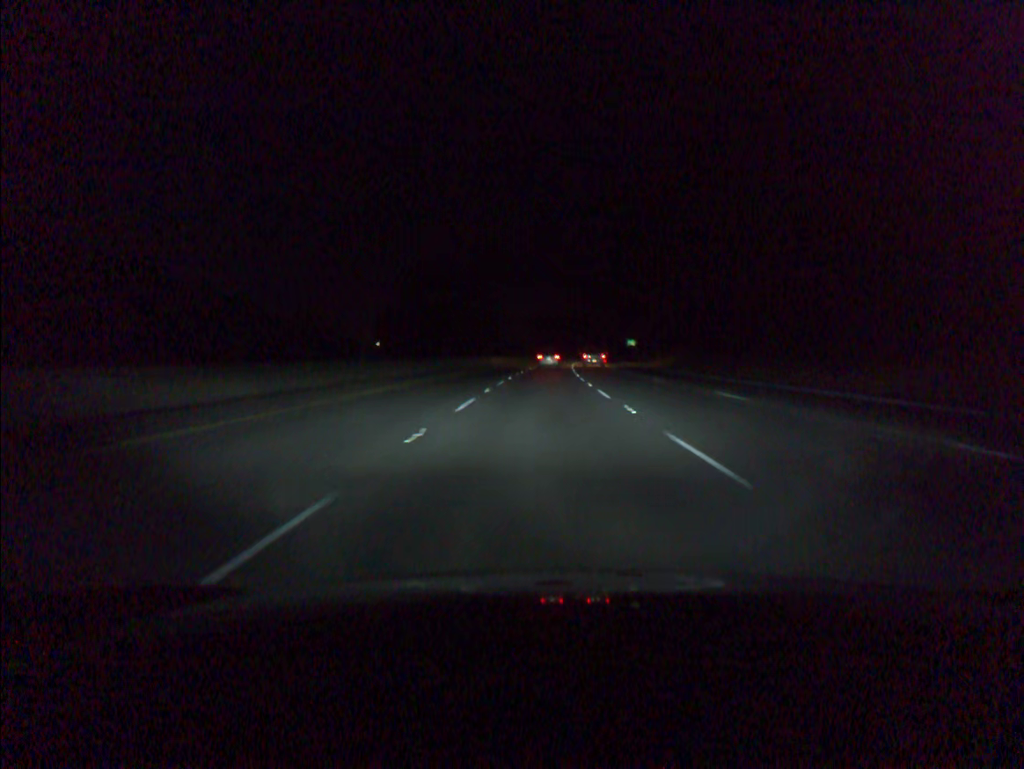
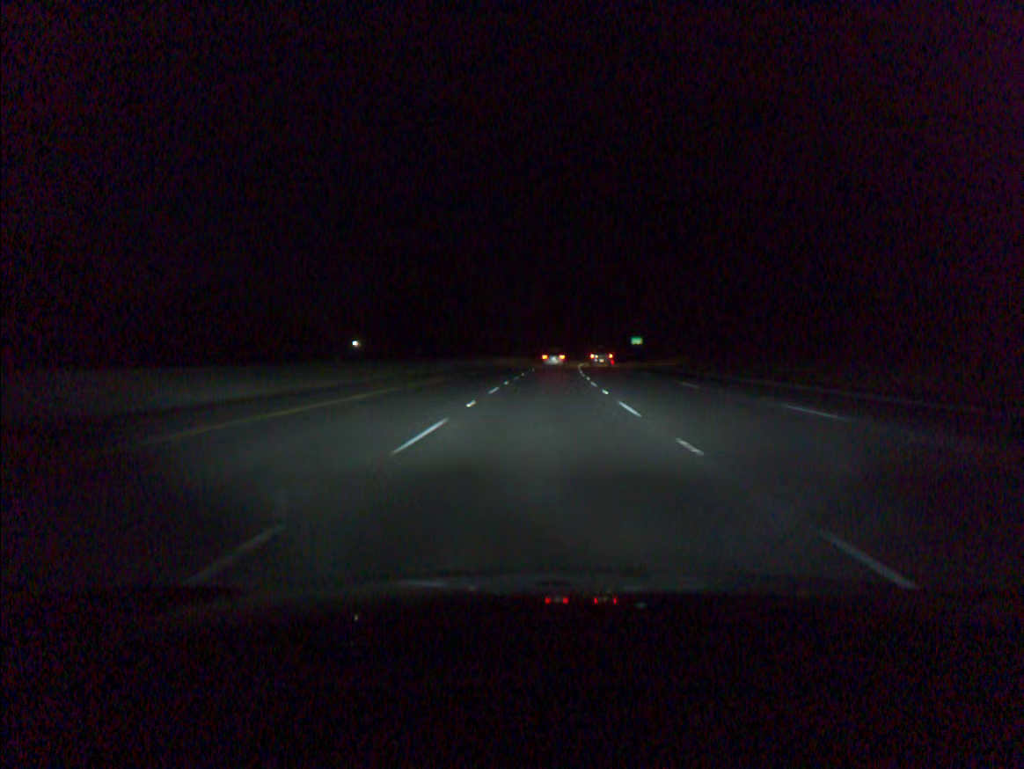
(0.0, +21.3) m; 0°
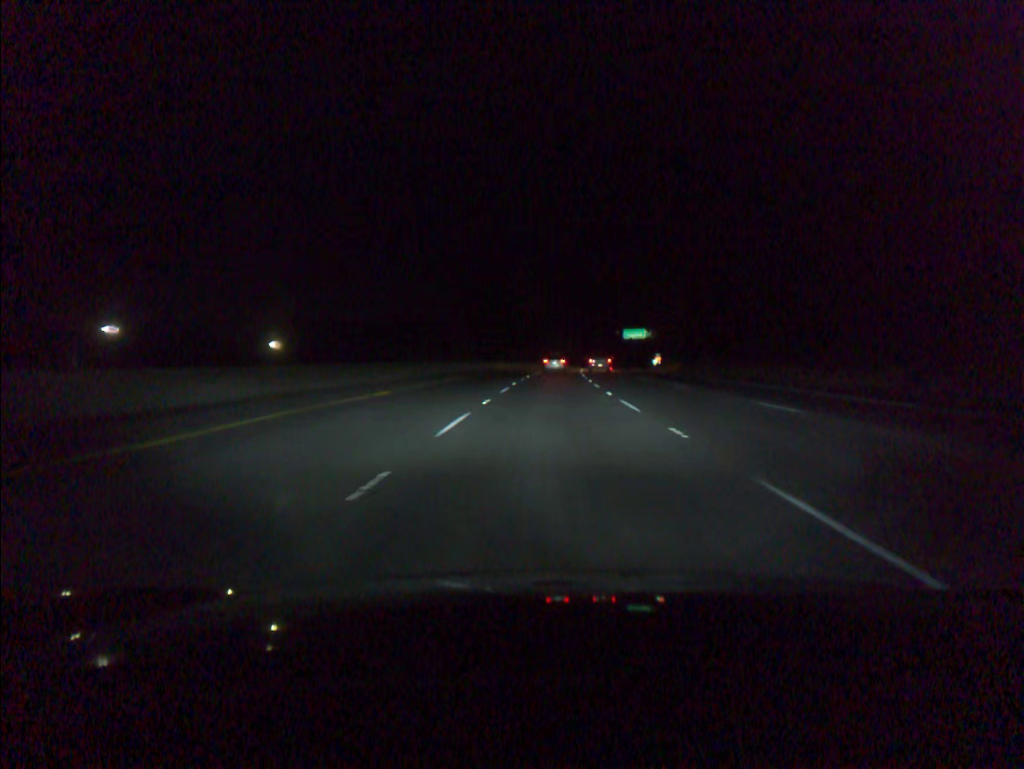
(+2.0, +85.1) m; +3°
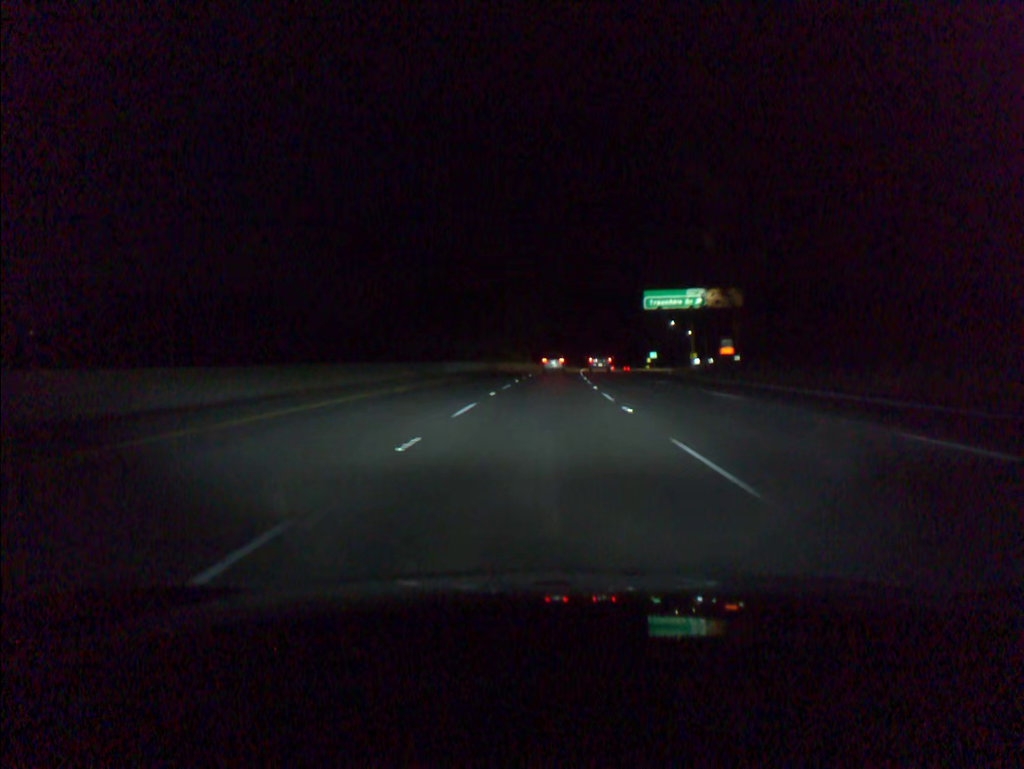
(+2.4, +83.5) m; +3°
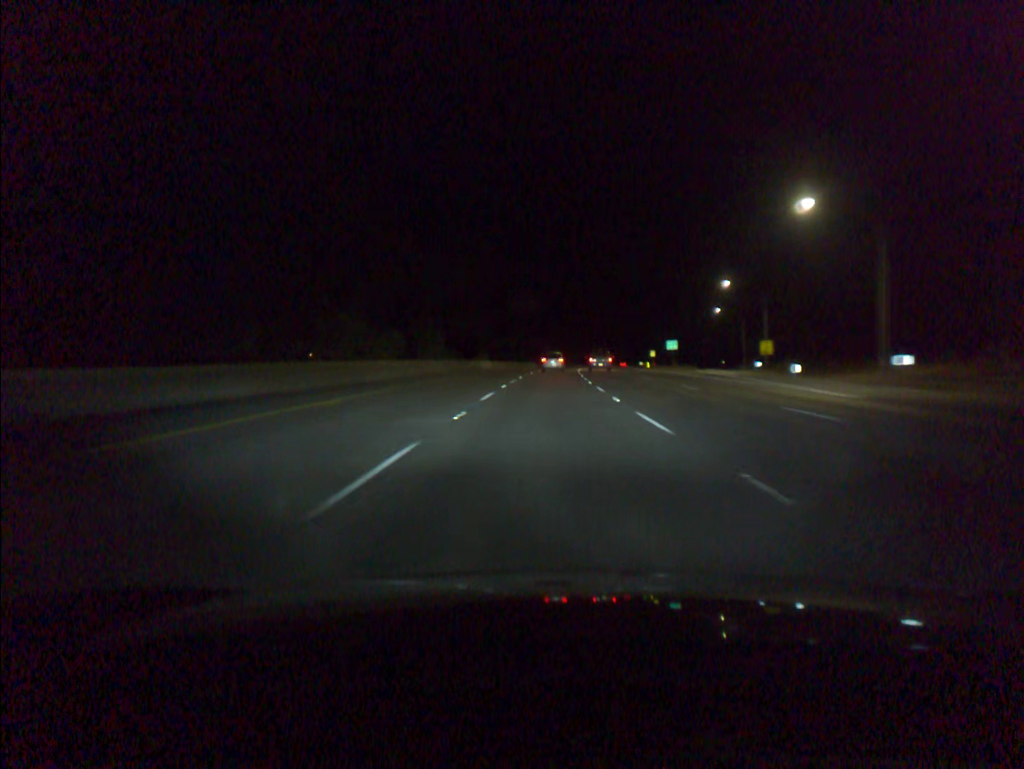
(+2.2, +82.1) m; +3°
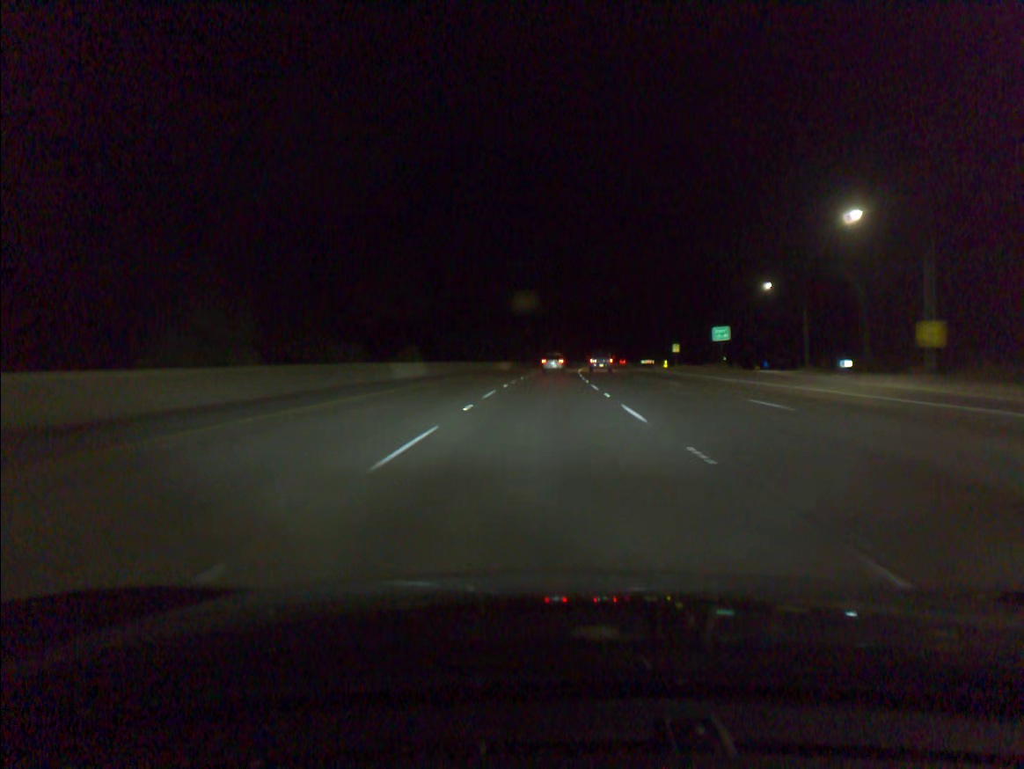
(+0.6, +41.1) m; +2°
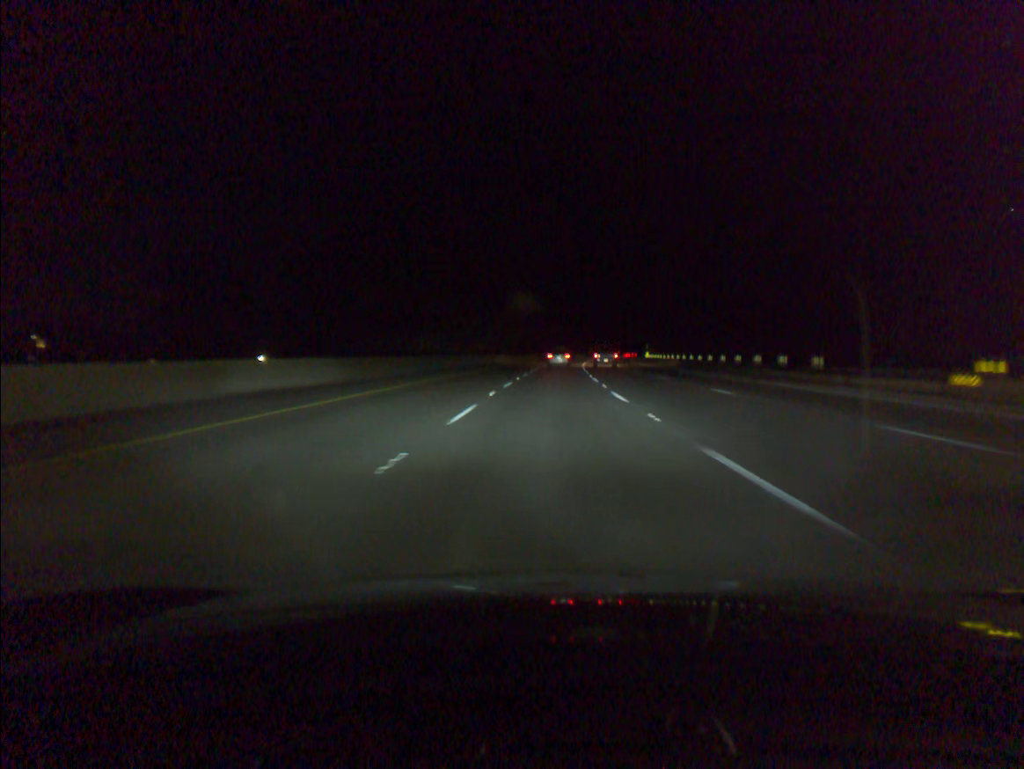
(+1.9, +82.4) m; +3°
